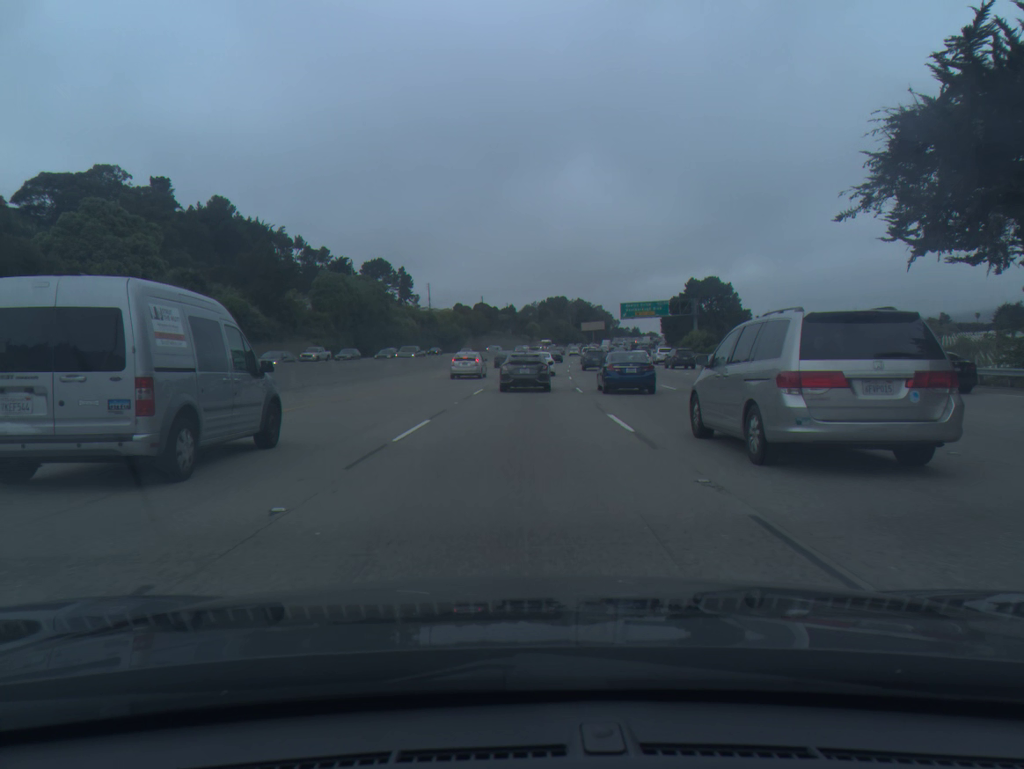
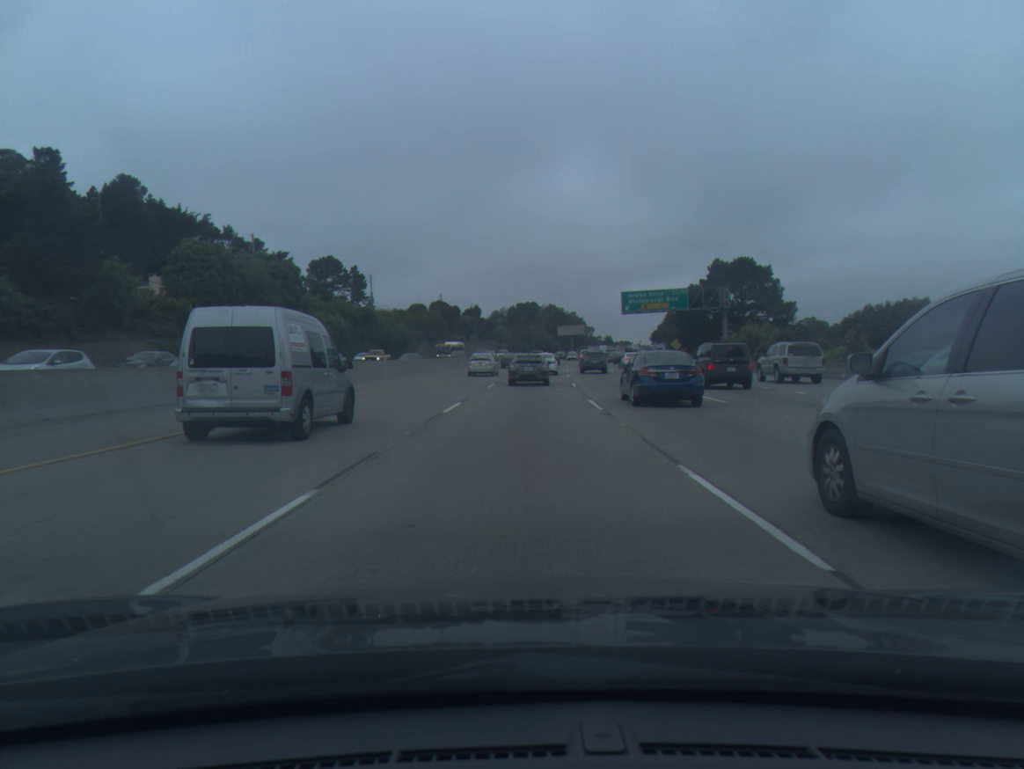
(+0.7, +37.5) m; +2°
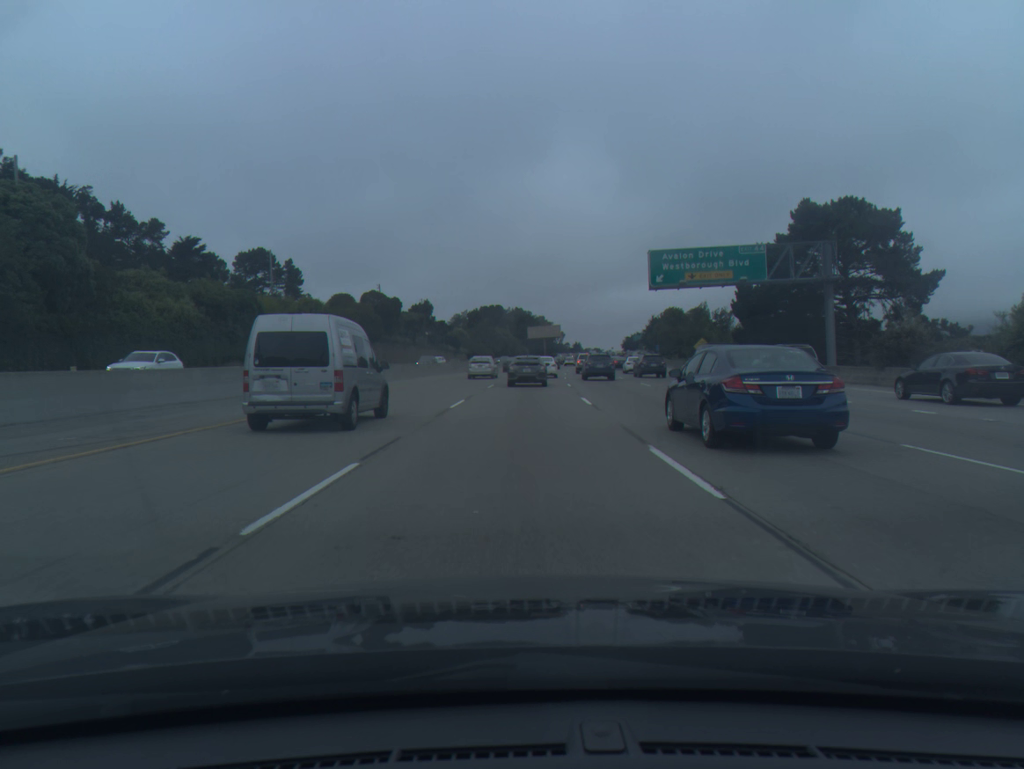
(+0.9, +41.4) m; +3°
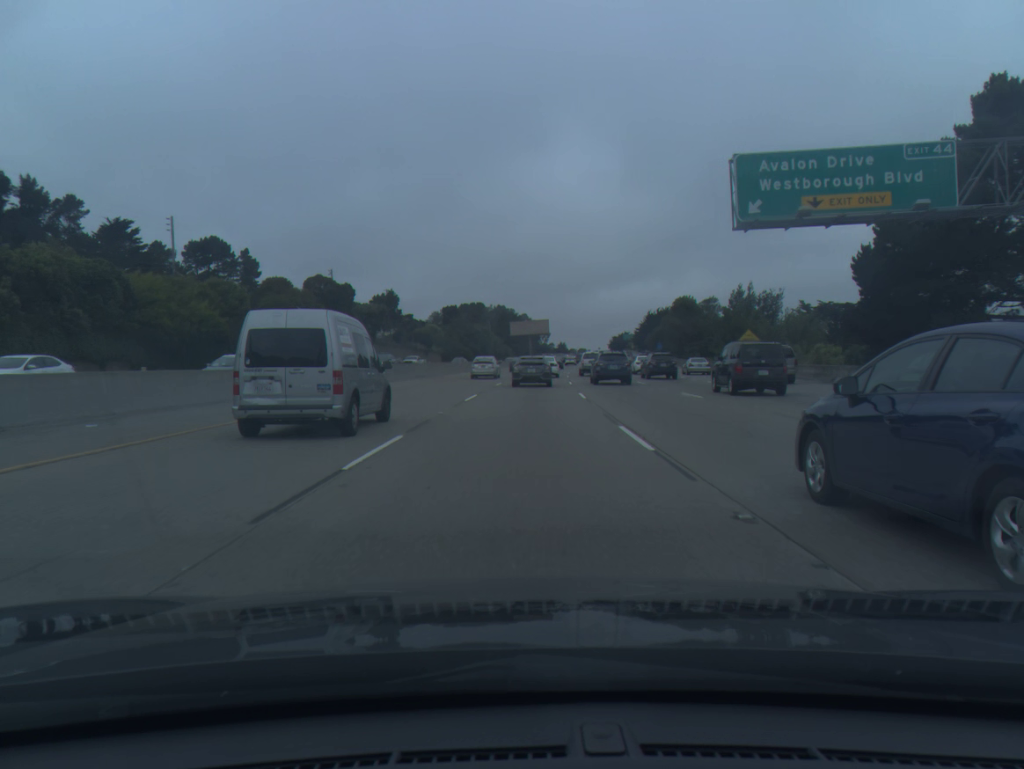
(+0.3, +25.7) m; +1°
